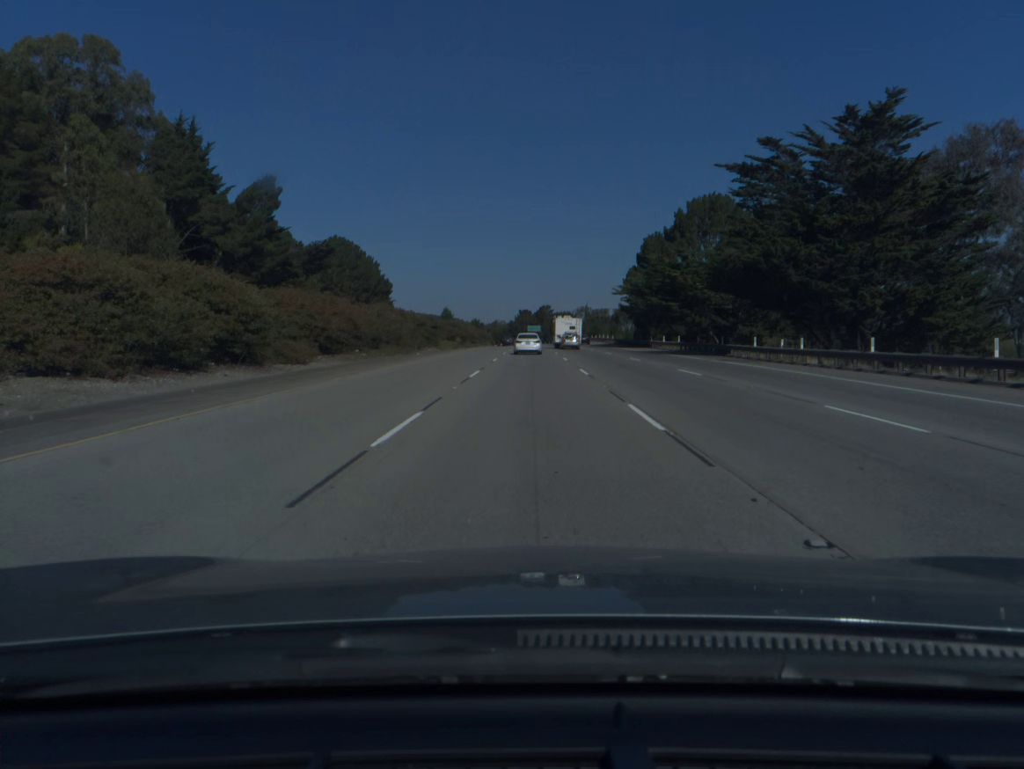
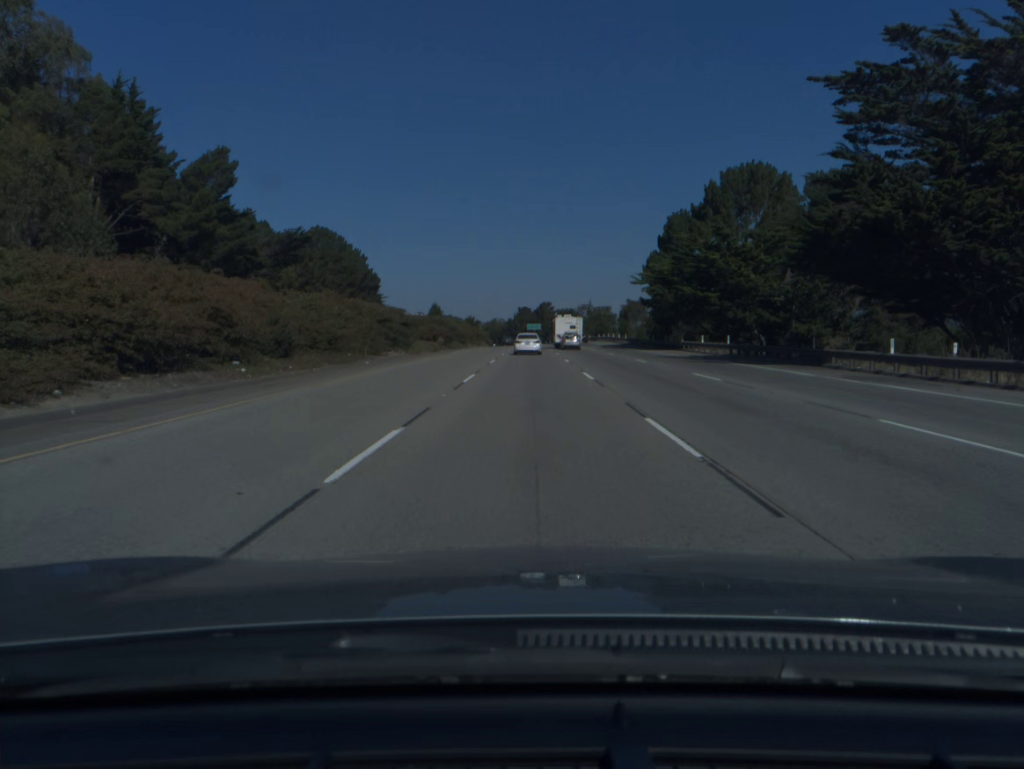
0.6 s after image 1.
(0.0, +16.9) m; 0°
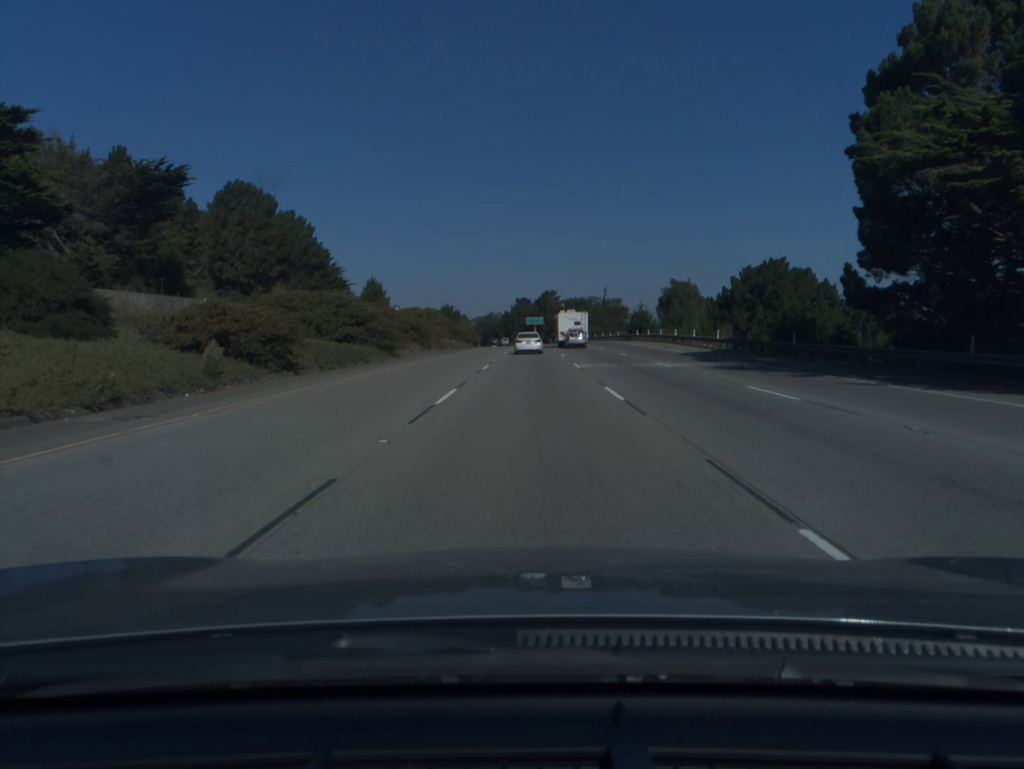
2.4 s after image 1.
(0.0, +50.5) m; 0°
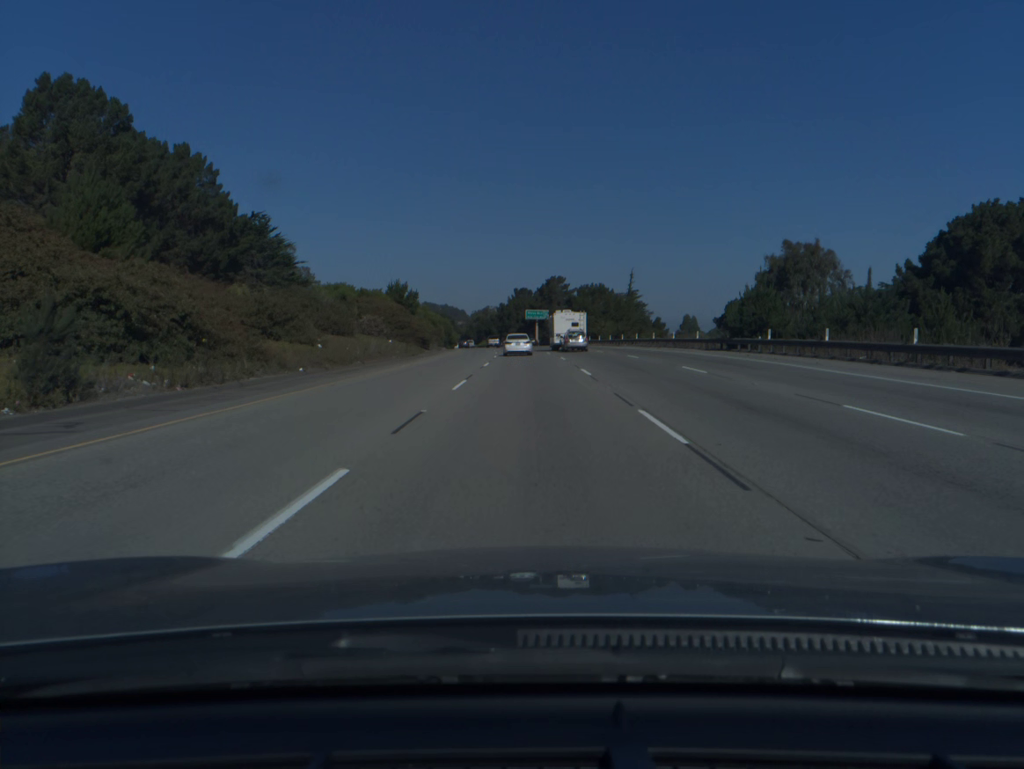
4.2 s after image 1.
(0.0, +50.2) m; 0°
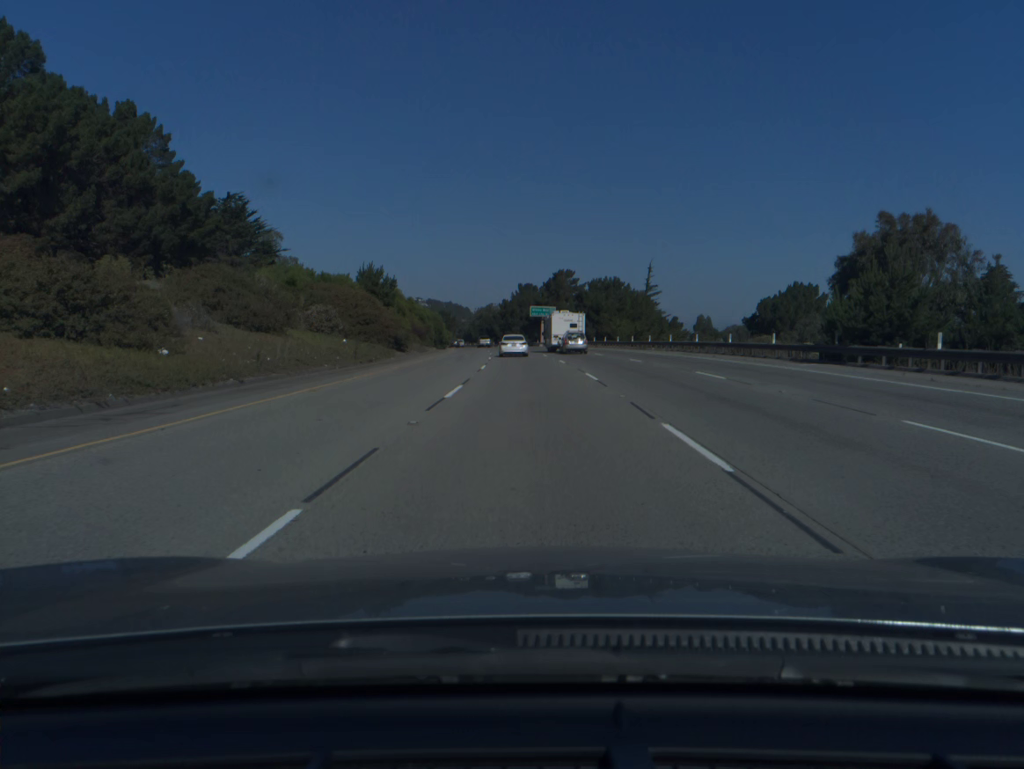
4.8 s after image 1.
(0.0, +16.6) m; 0°
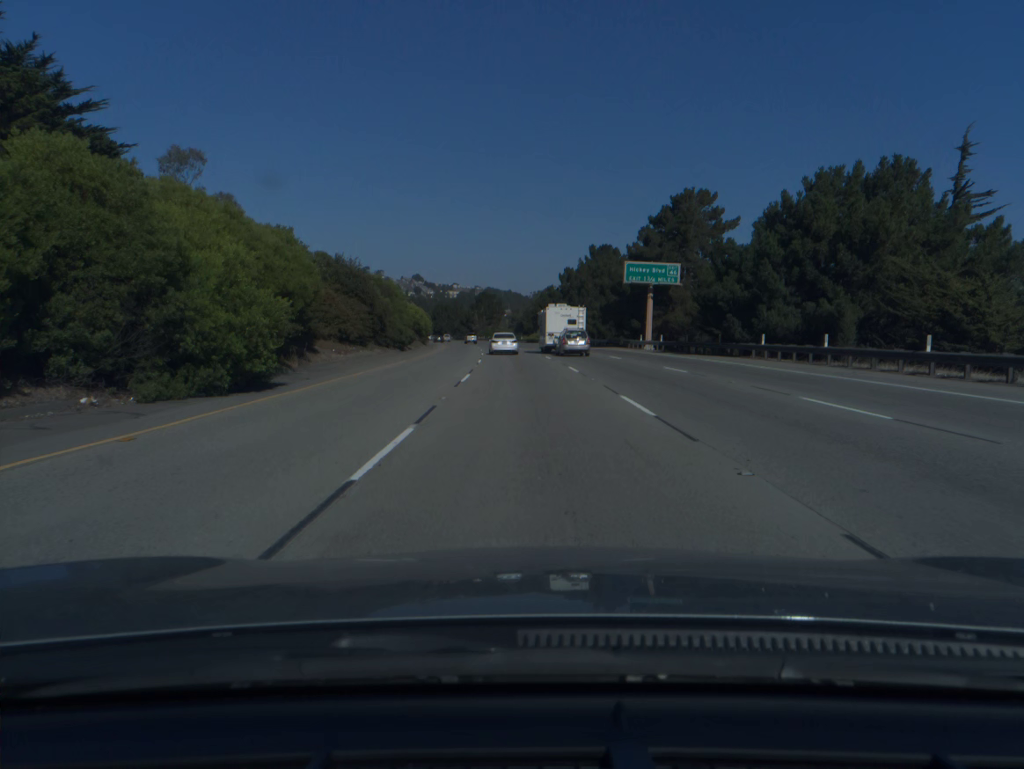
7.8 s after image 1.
(-2.6, +82.6) m; -4°
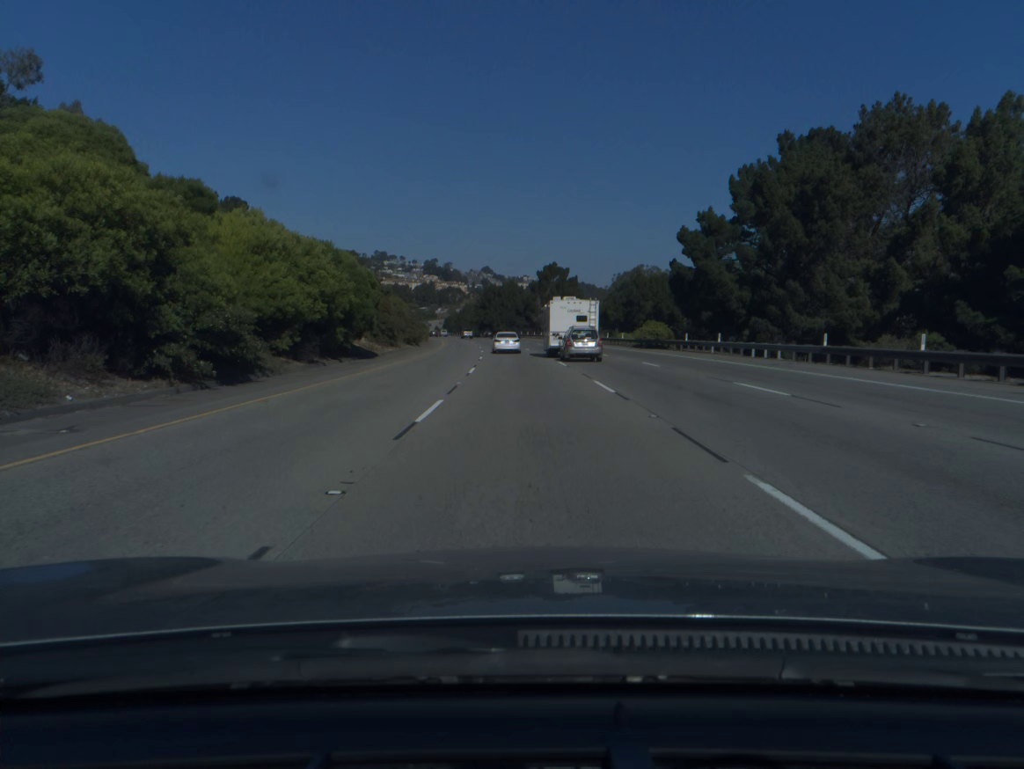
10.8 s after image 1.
(-3.7, +82.3) m; -5°
